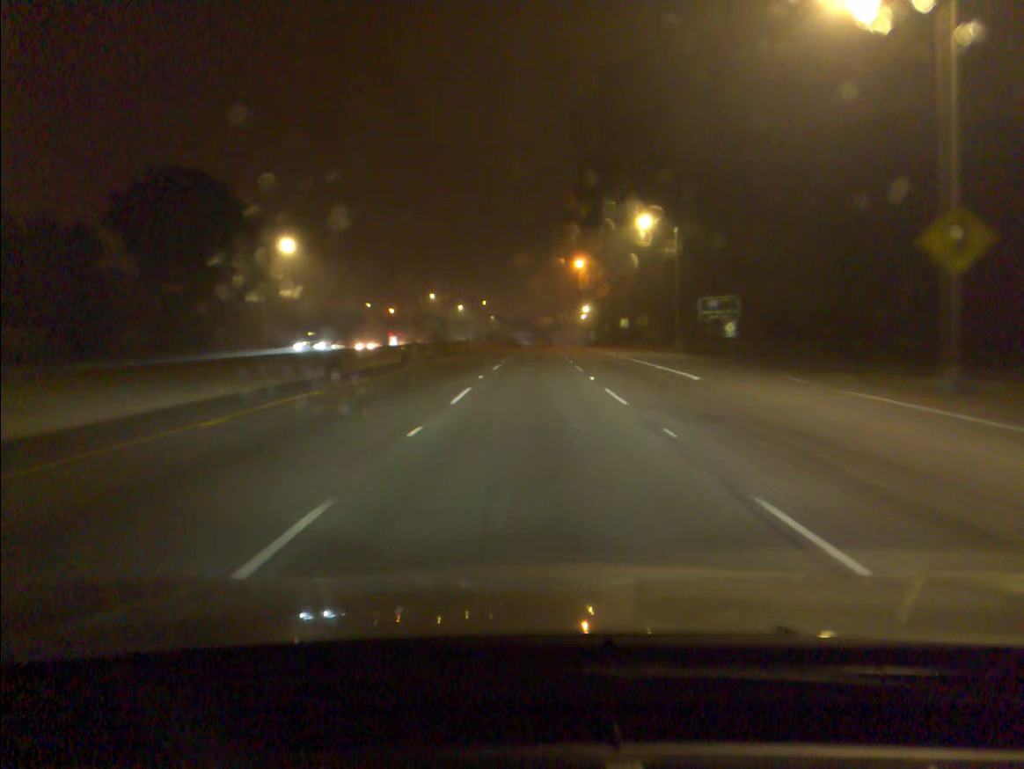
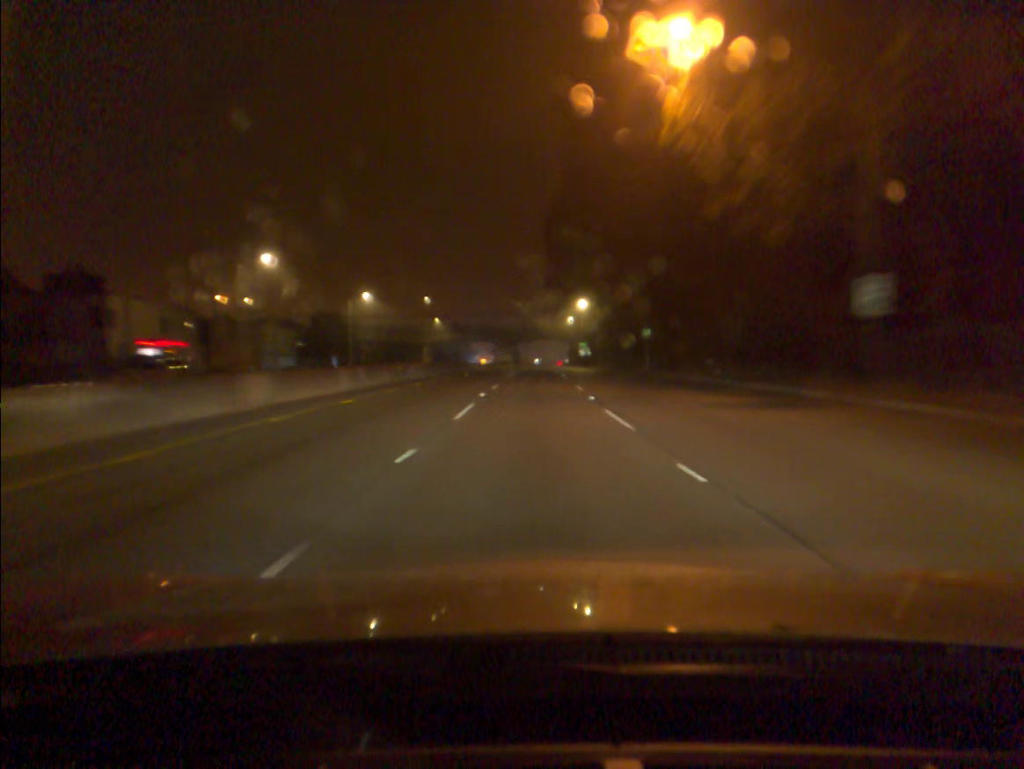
(+1.8, +75.7) m; +2°
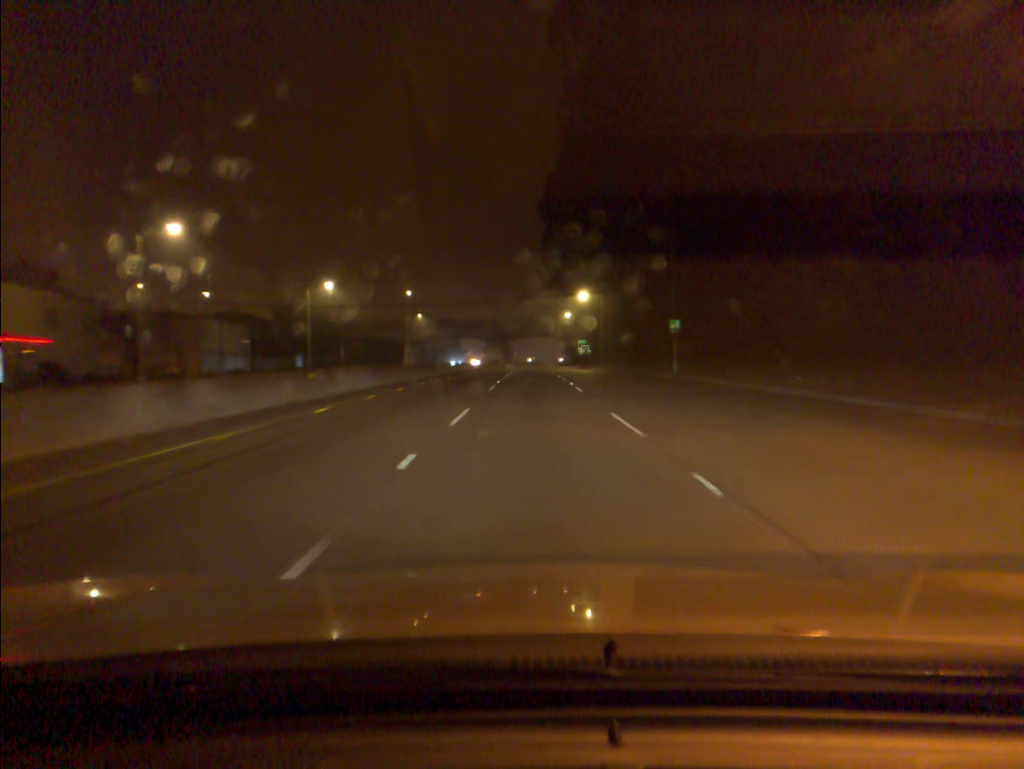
(+0.1, +15.0) m; +1°
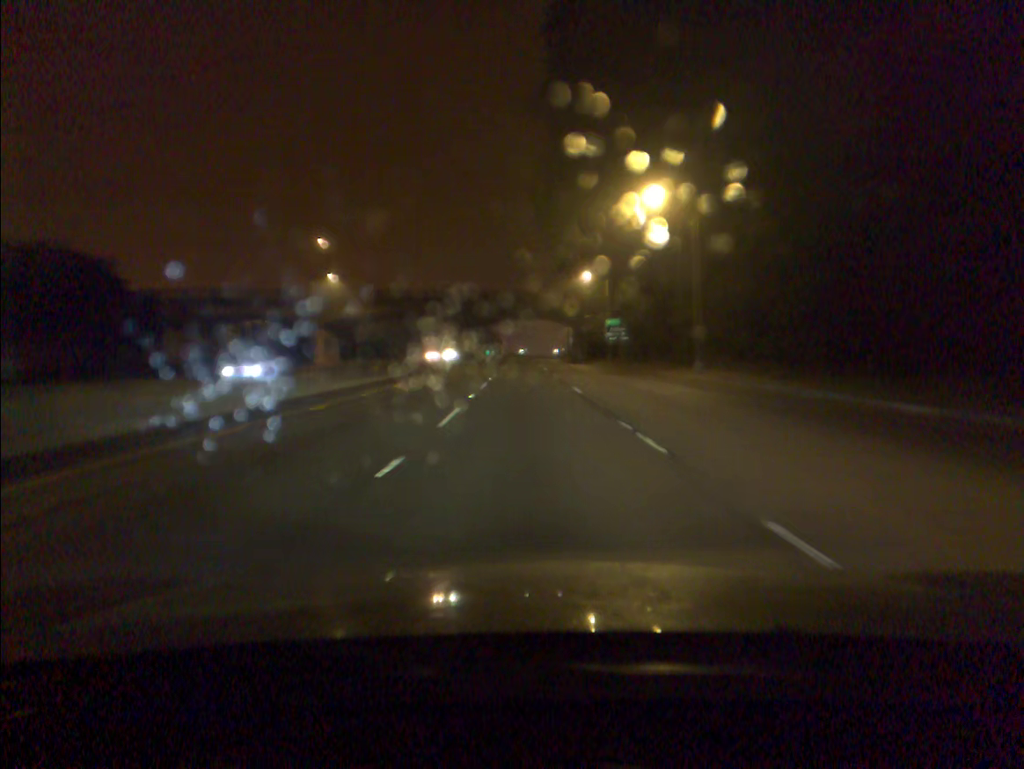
(+0.4, +59.8) m; +1°
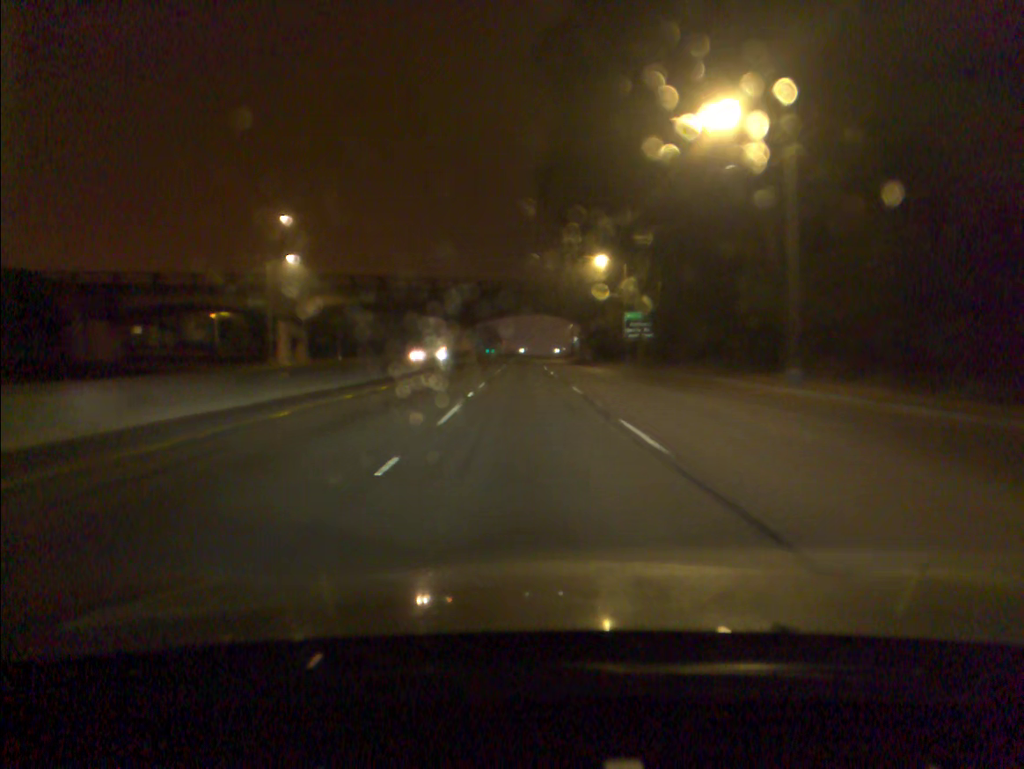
(0.0, +15.0) m; 0°
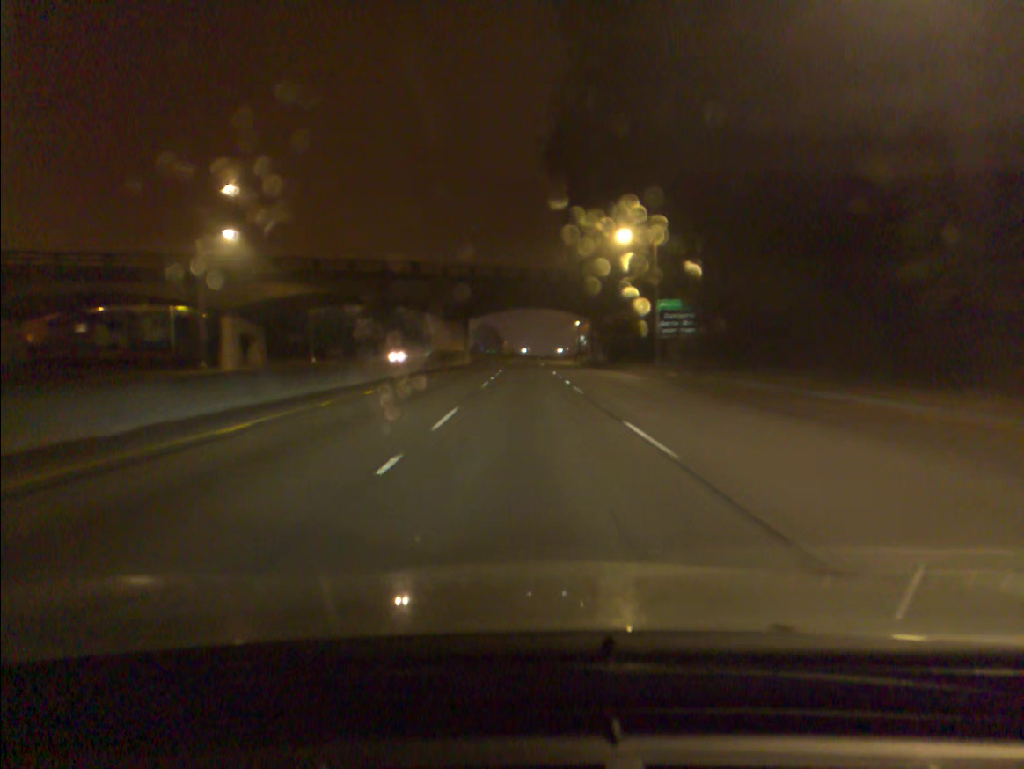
(0.0, +15.0) m; 0°
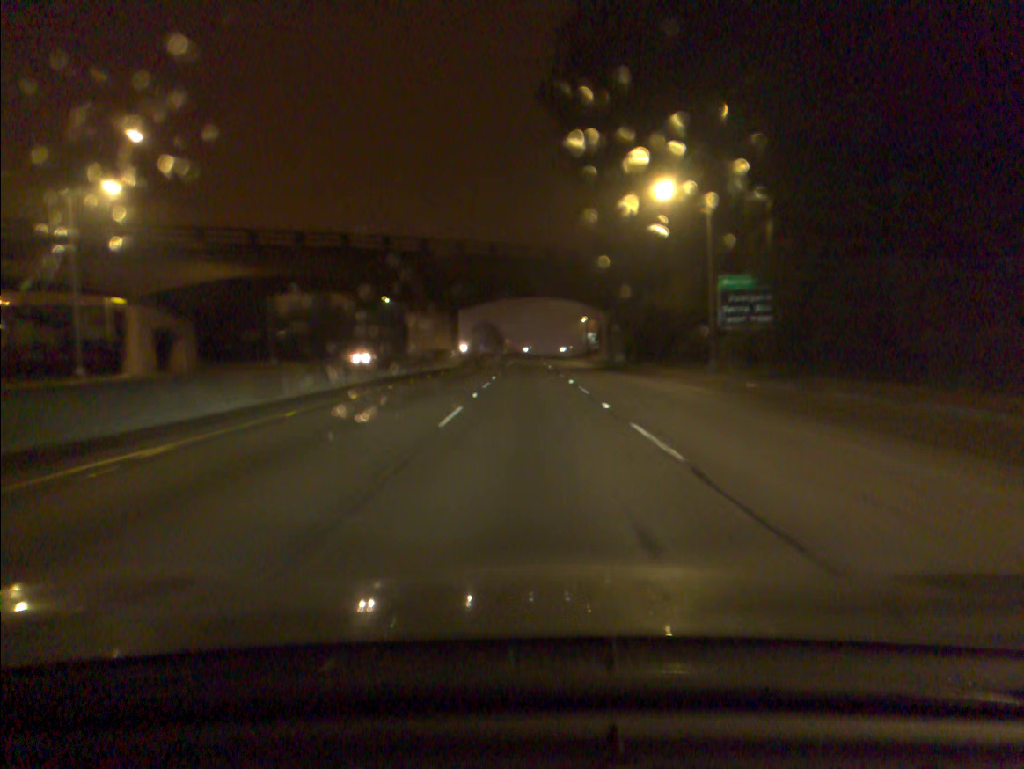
(0.0, +14.9) m; 0°
